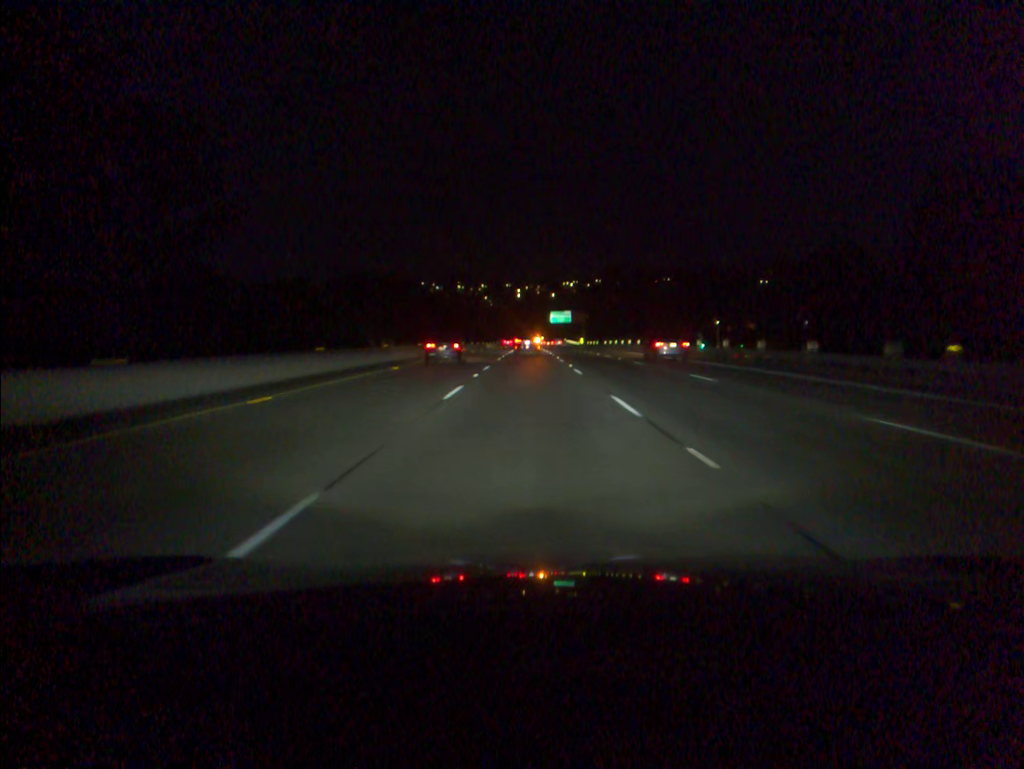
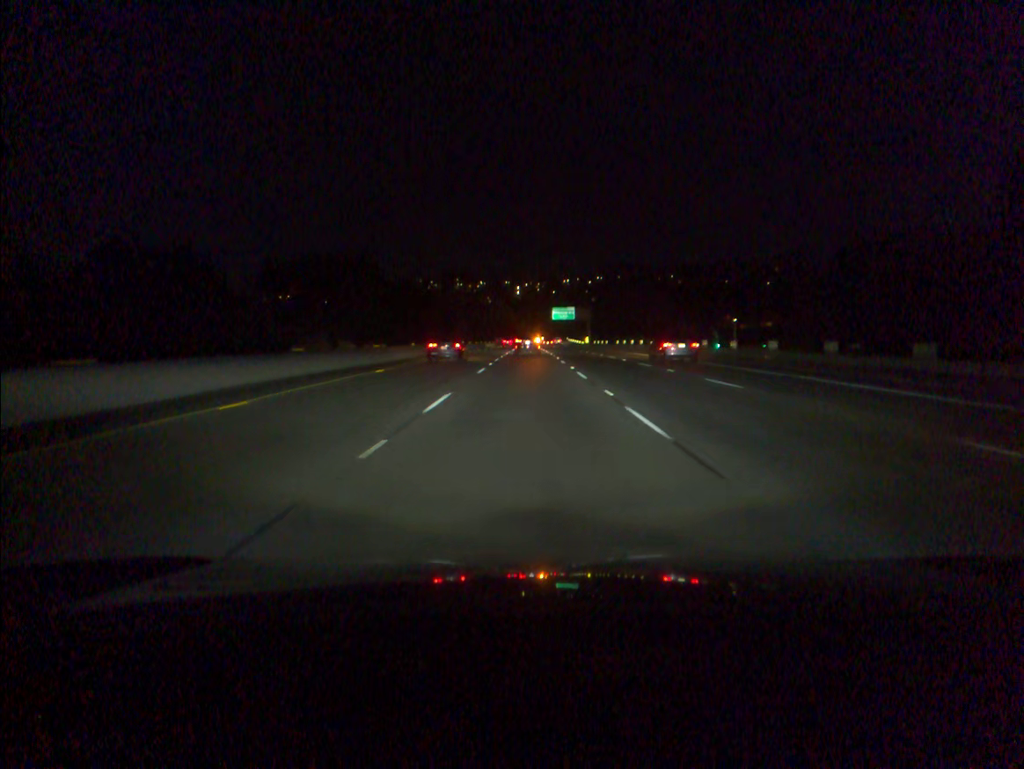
(0.0, +17.3) m; 0°
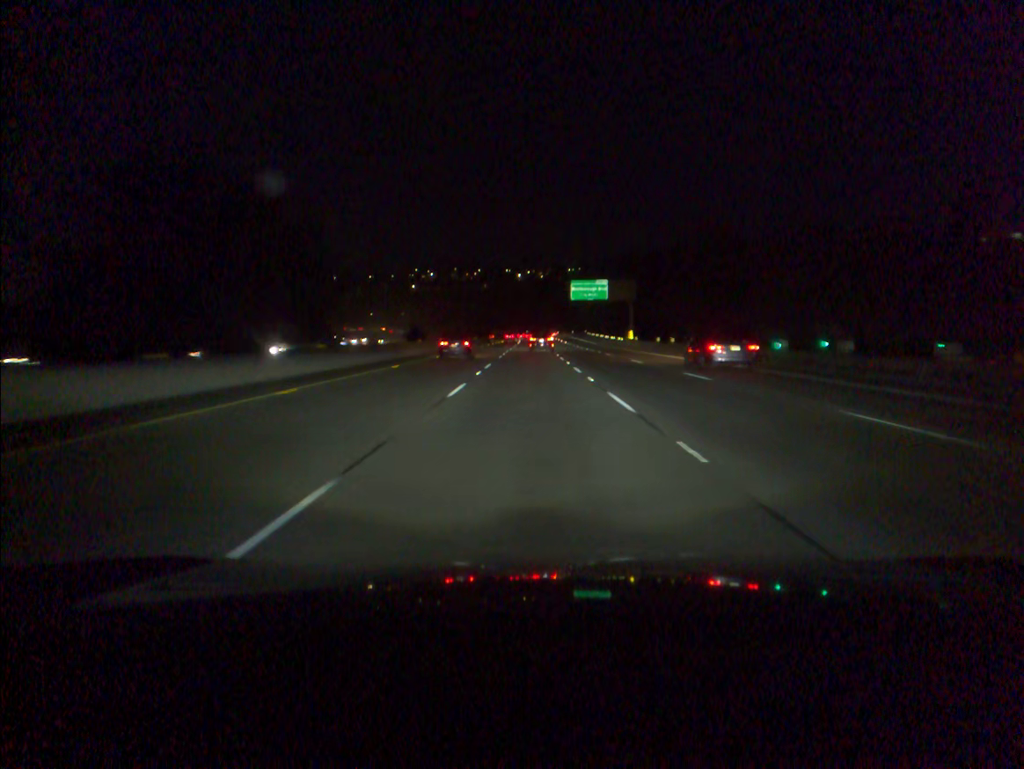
(-0.1, +69.8) m; 0°
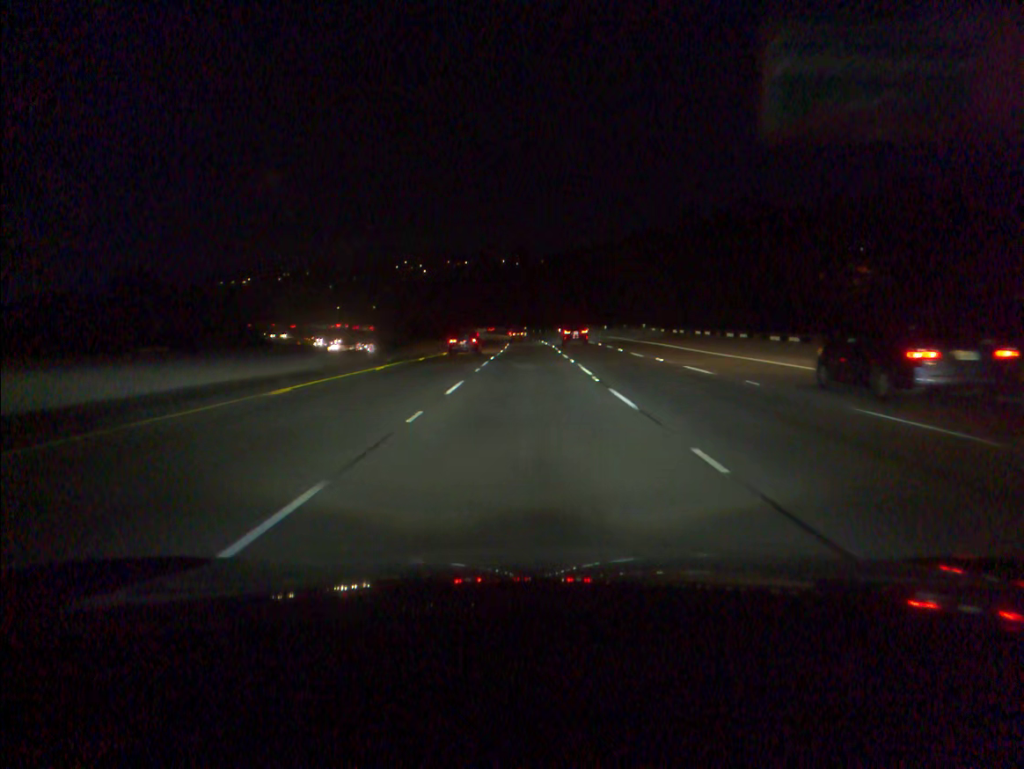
(0.0, +87.9) m; 0°
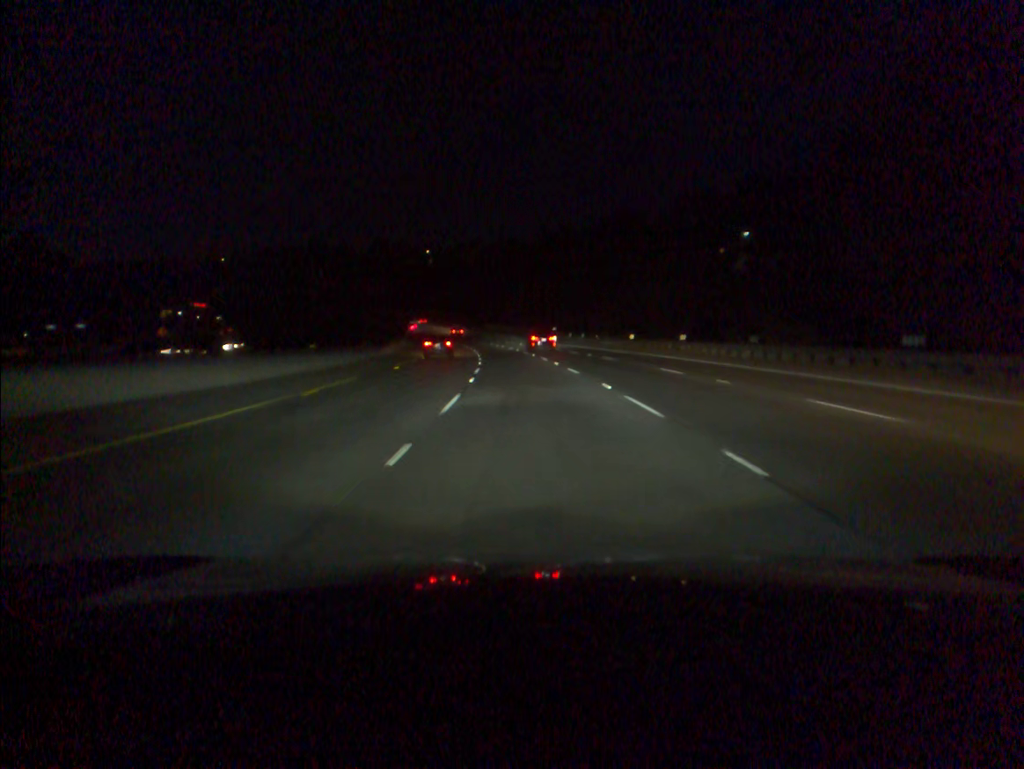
(-0.9, +86.9) m; -2°
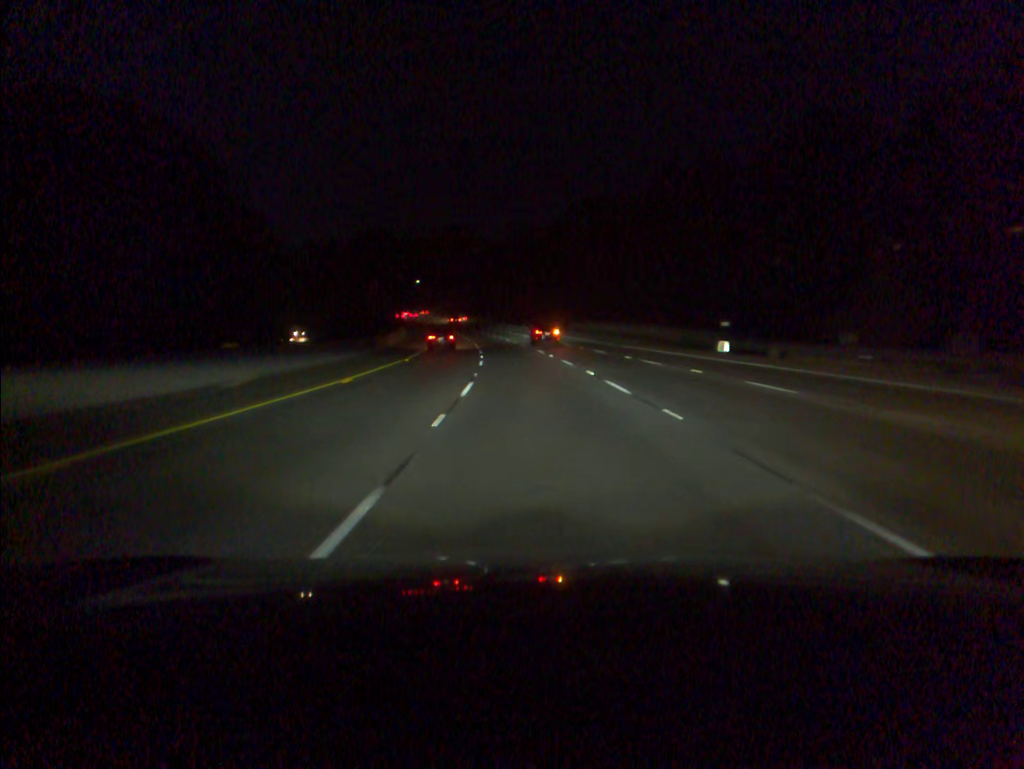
(-3.6, +69.5) m; -6°
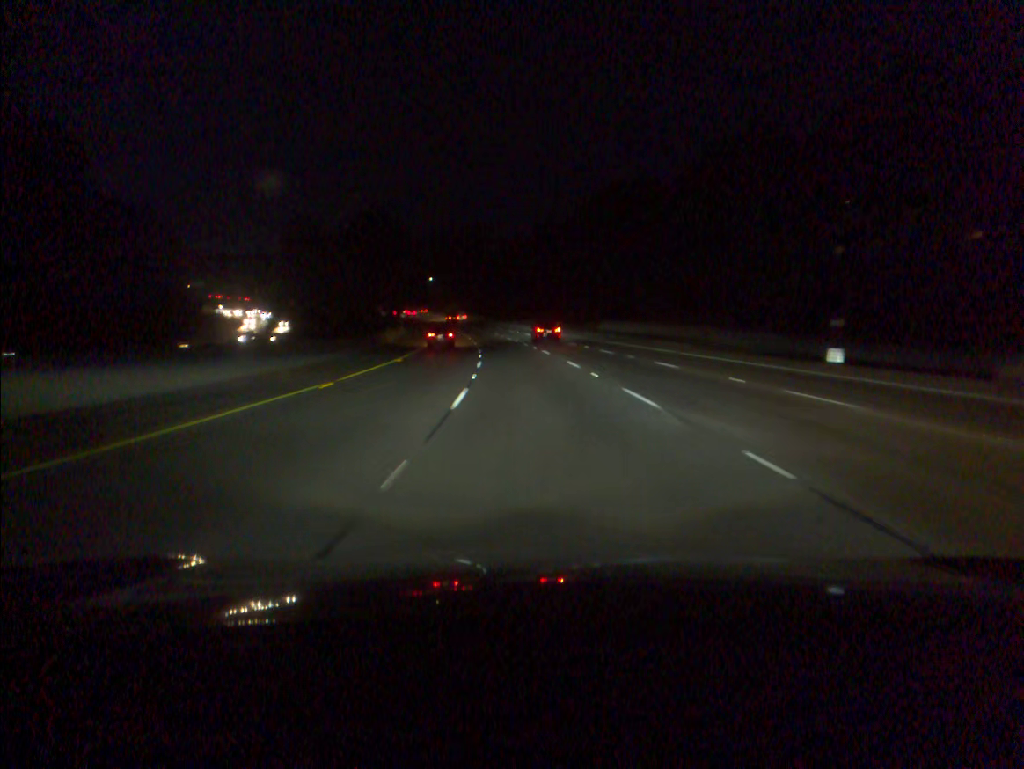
(-0.2, +17.5) m; -1°
